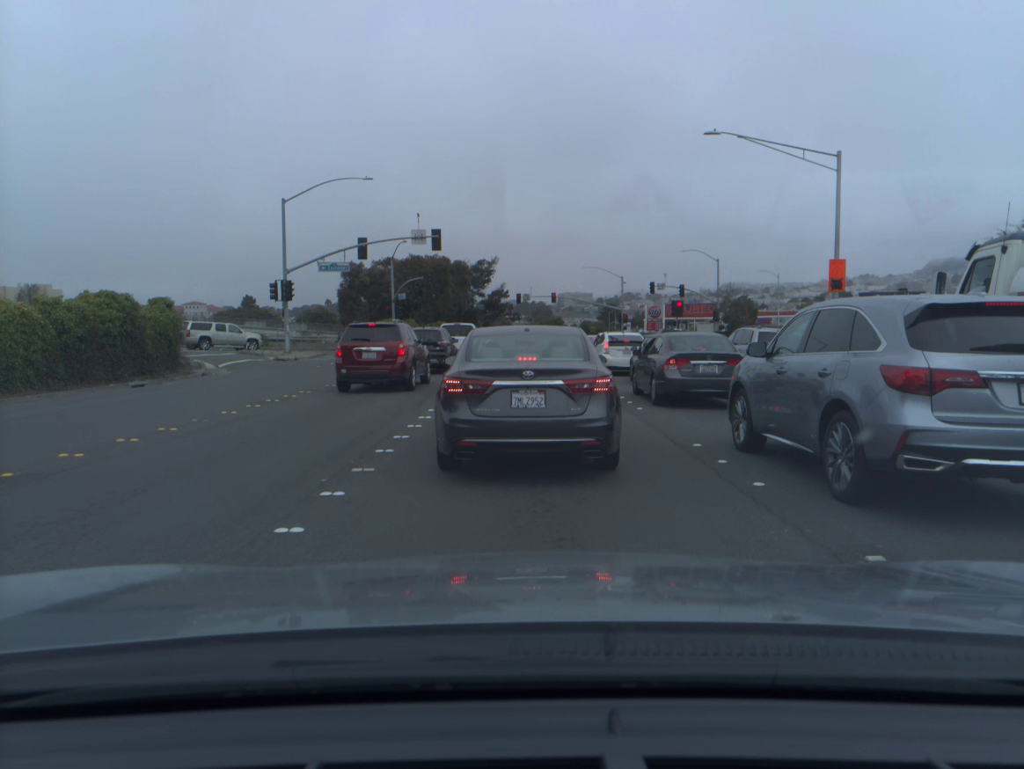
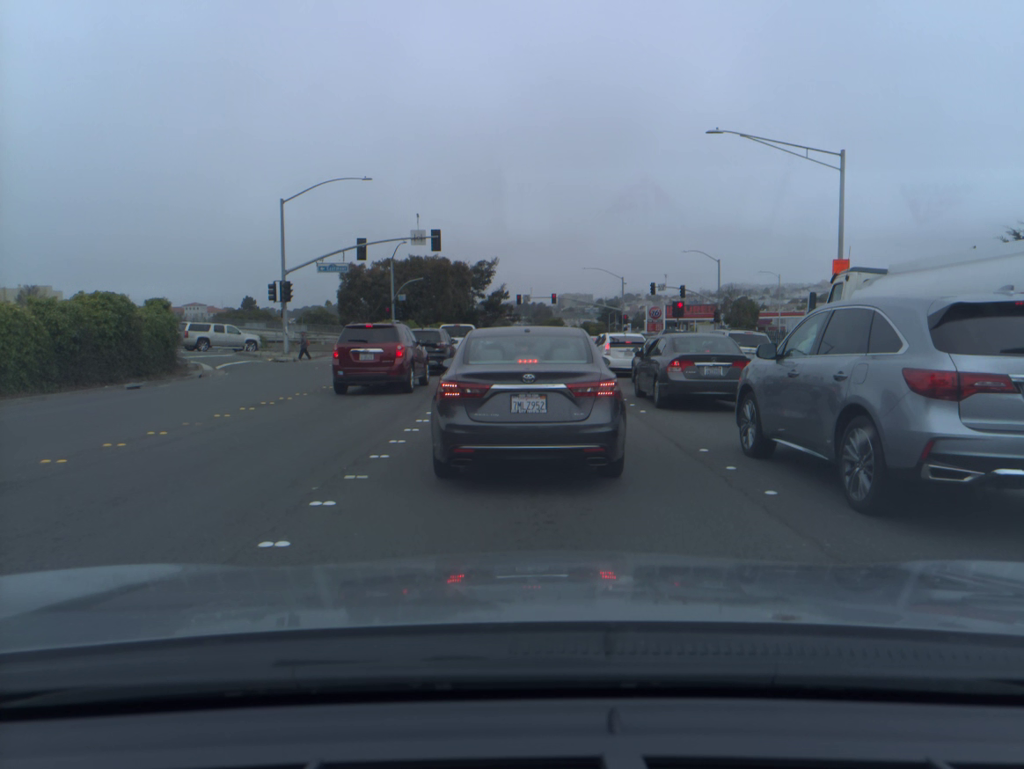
(0.0, +0.4) m; 0°
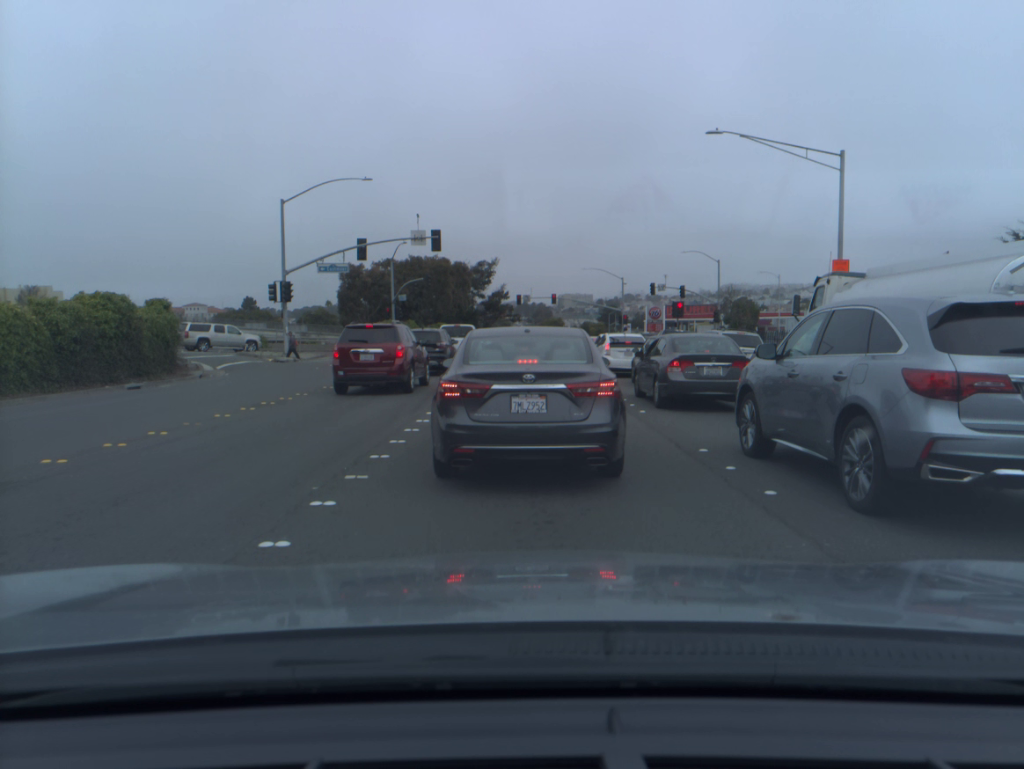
(0.0, 0.0) m; 0°
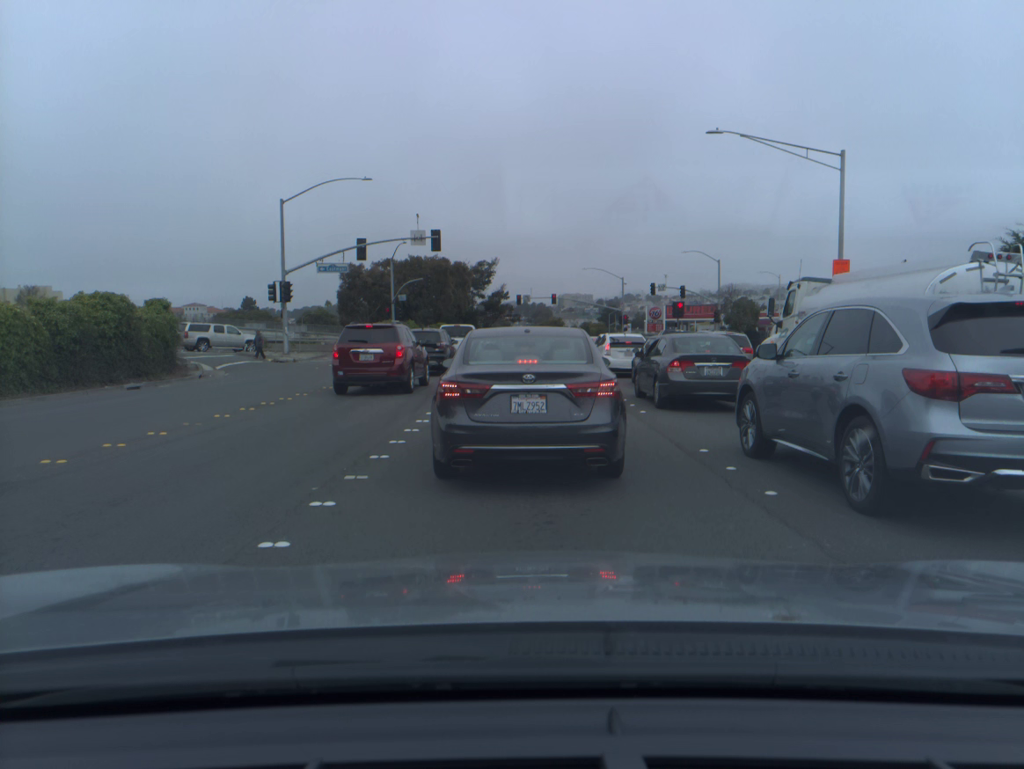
(0.0, 0.0) m; 0°
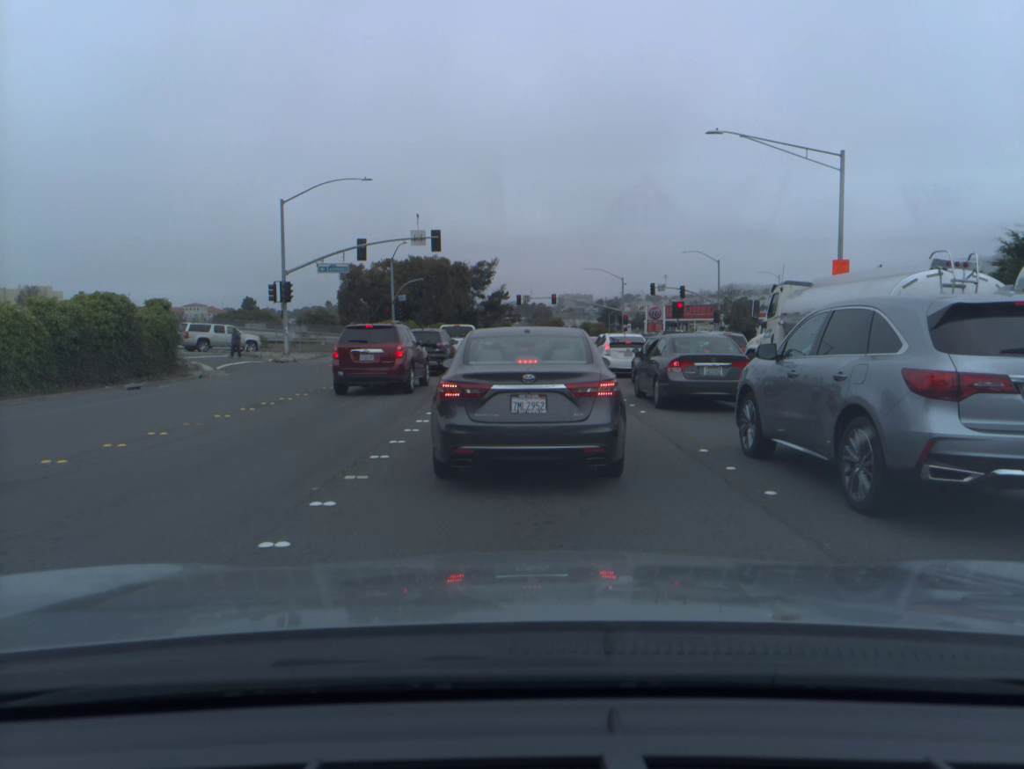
(0.0, 0.0) m; 0°
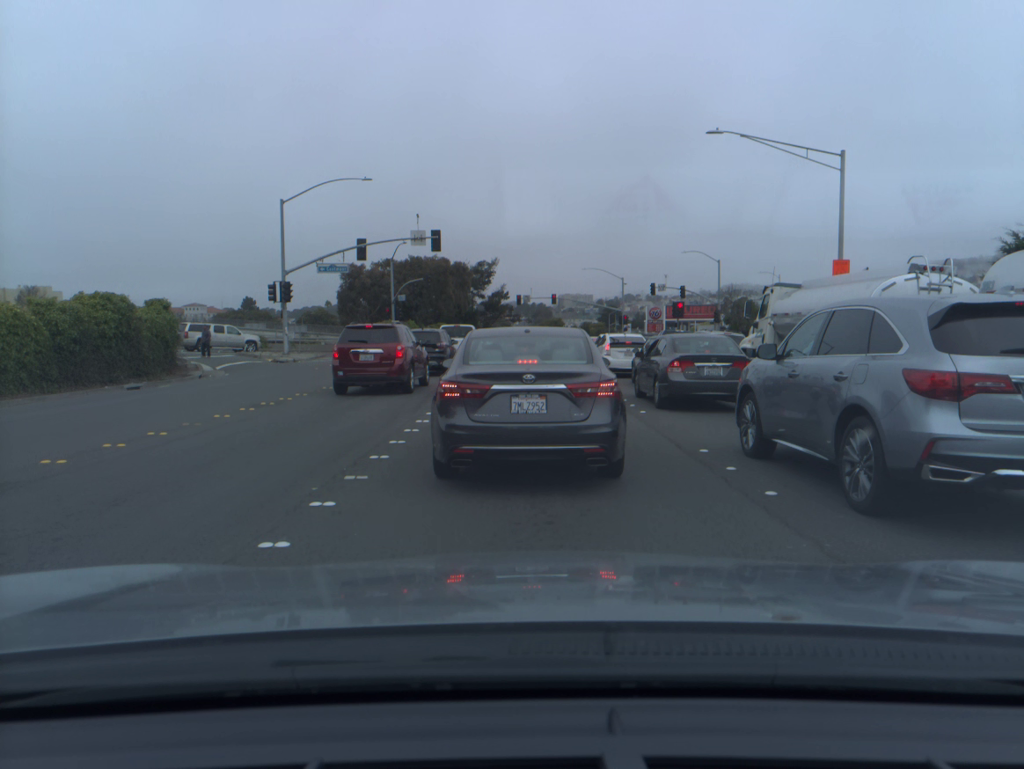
(0.0, 0.0) m; 0°
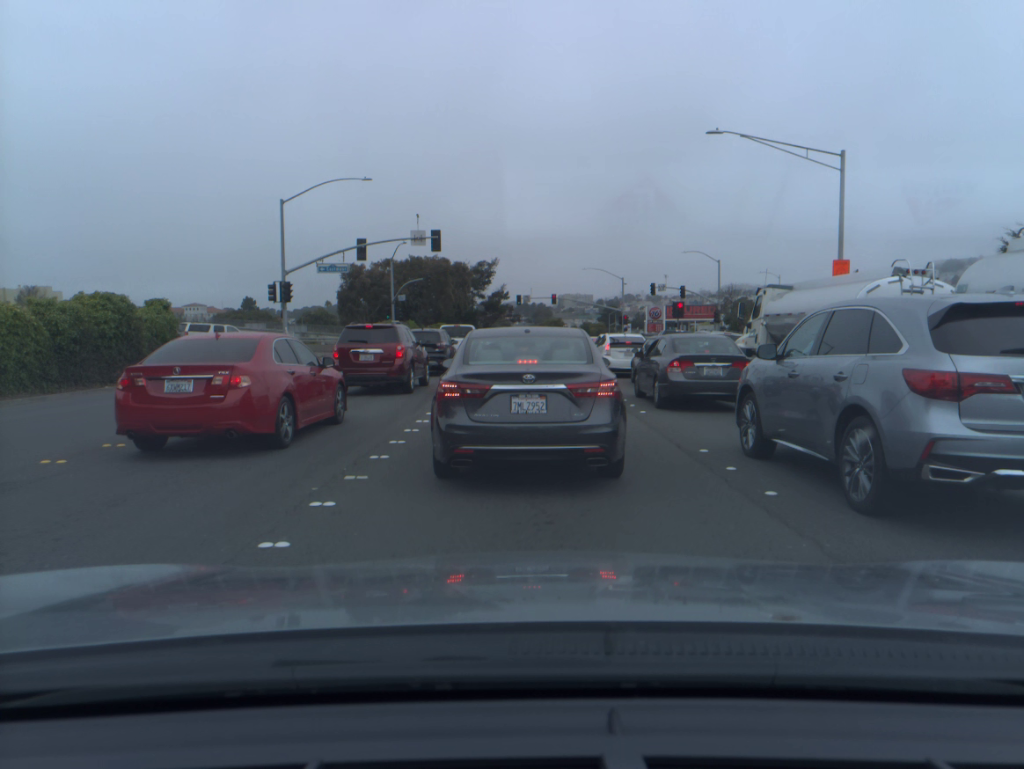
(0.0, -0.1) m; 0°
